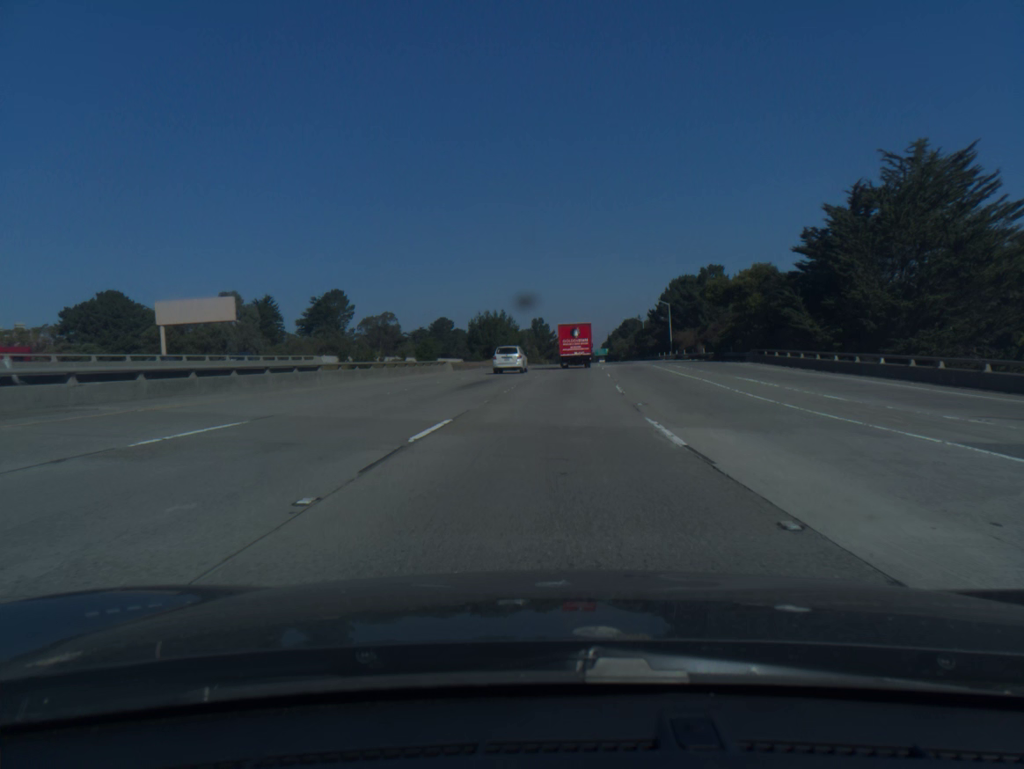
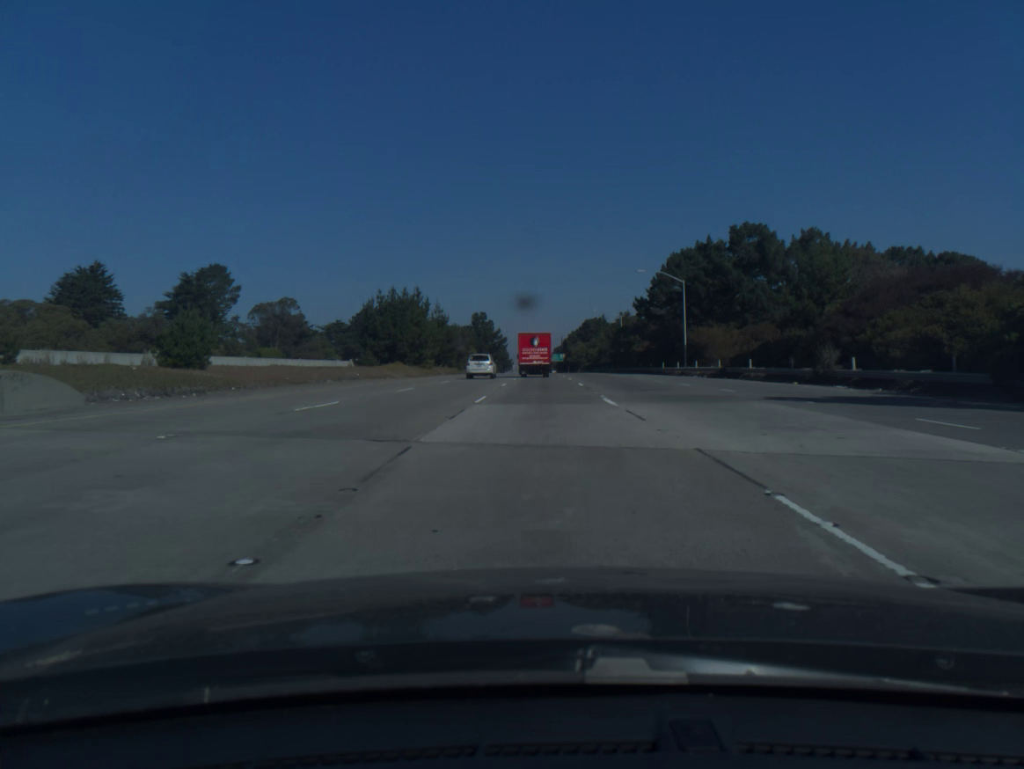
(+2.0, +51.5) m; +4°
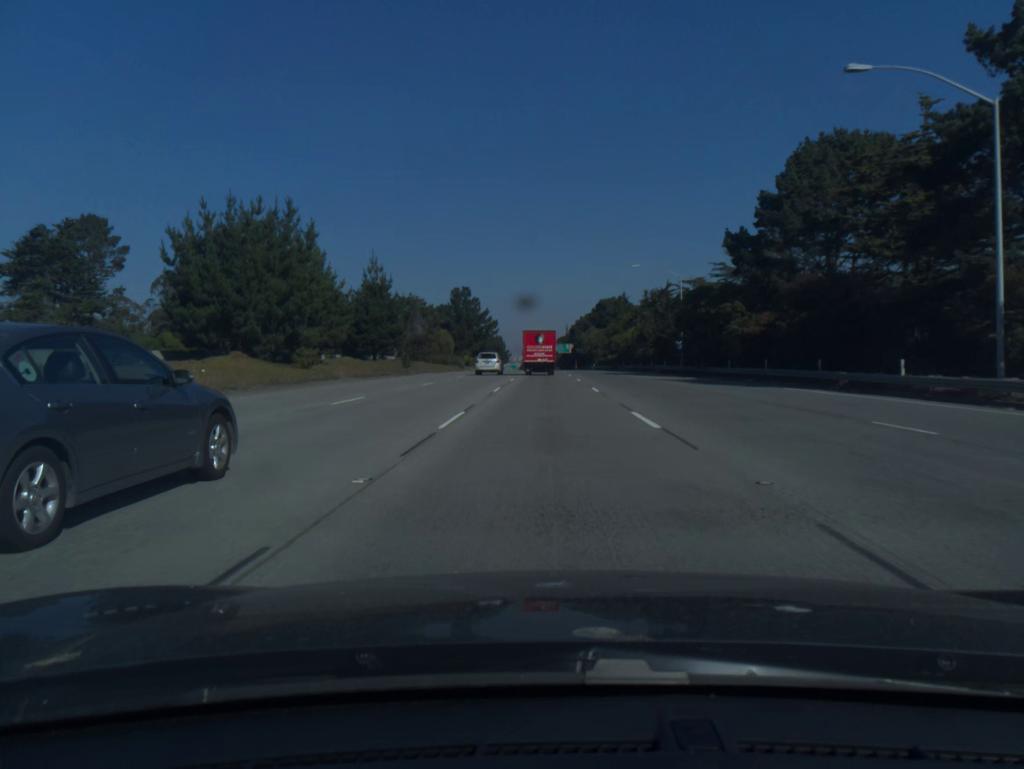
(0.0, +51.7) m; 0°
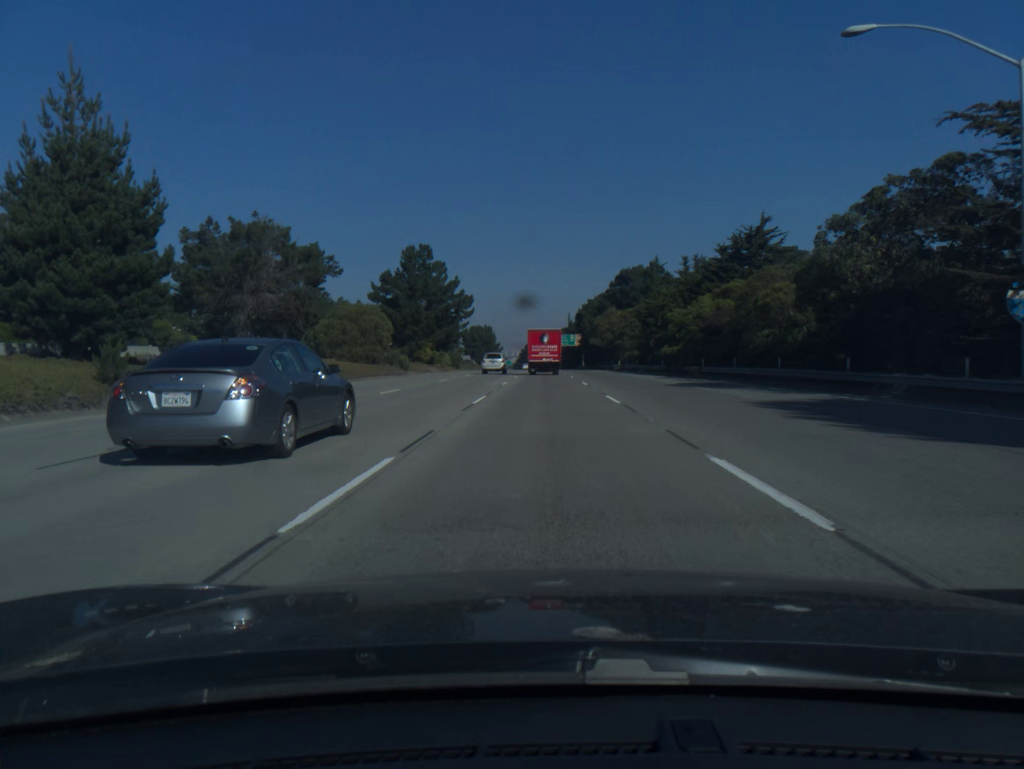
(+0.1, +51.6) m; 0°
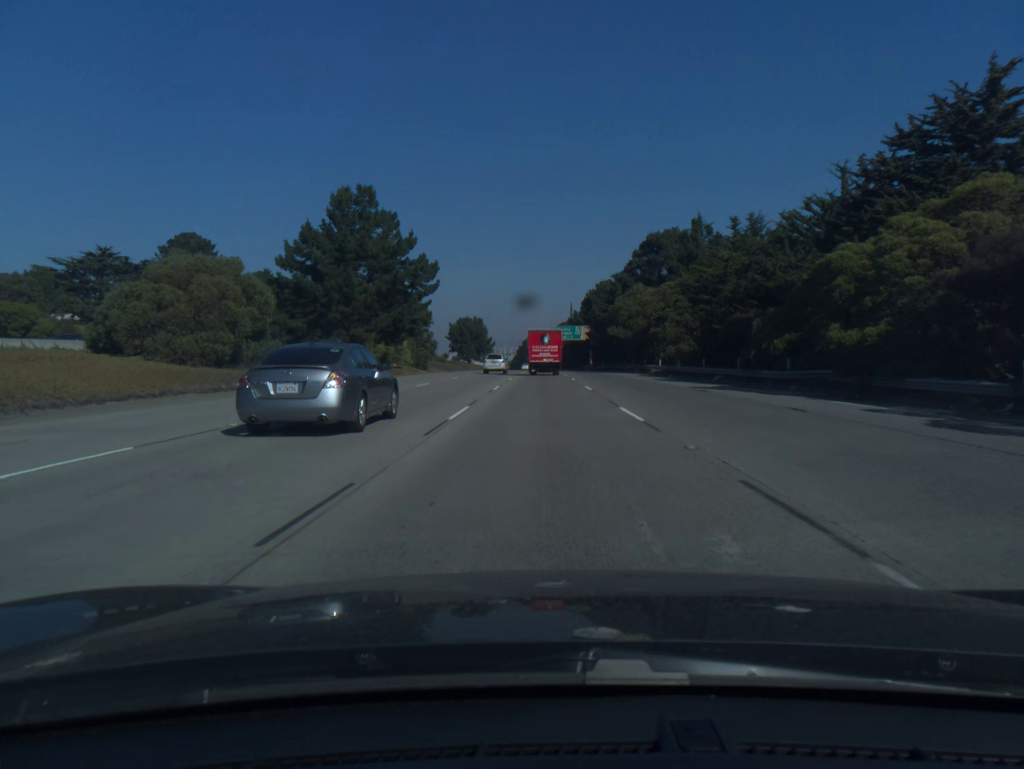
(0.0, +34.2) m; 0°
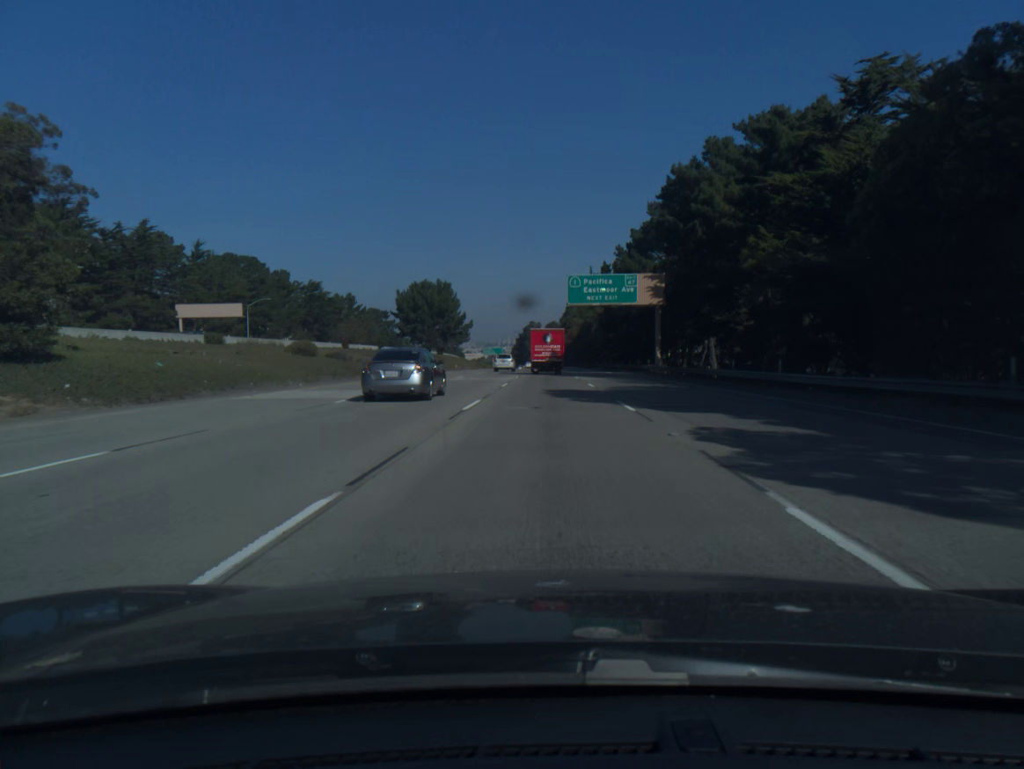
(-0.2, +85.4) m; 0°
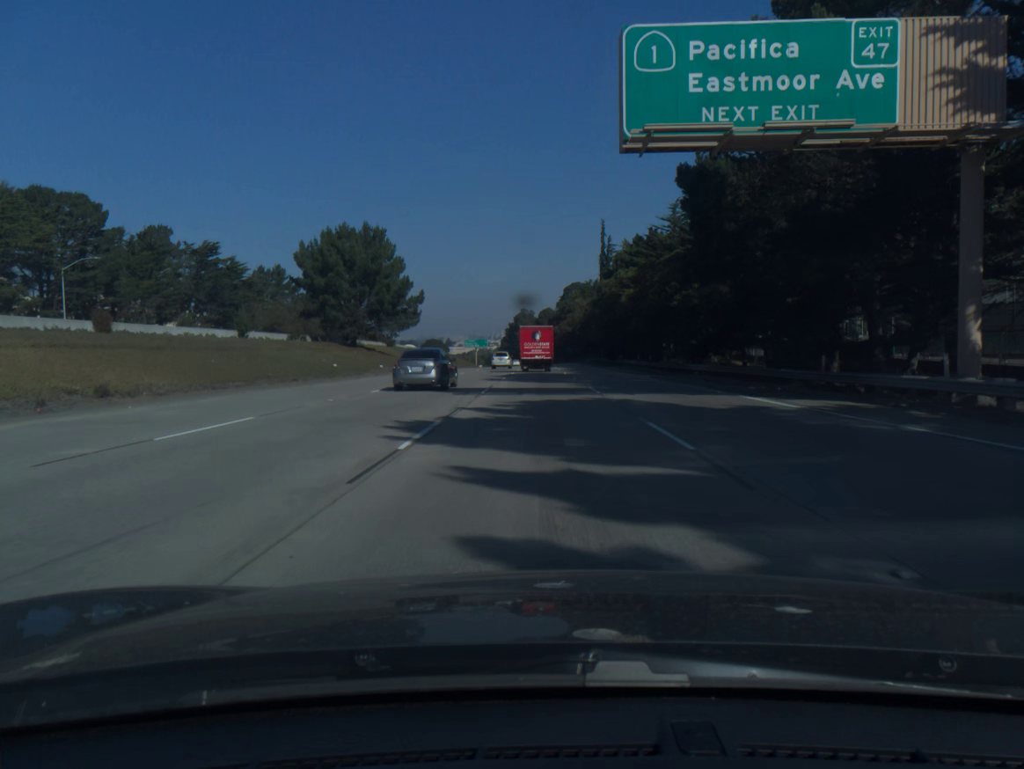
(+0.2, +51.2) m; 0°
